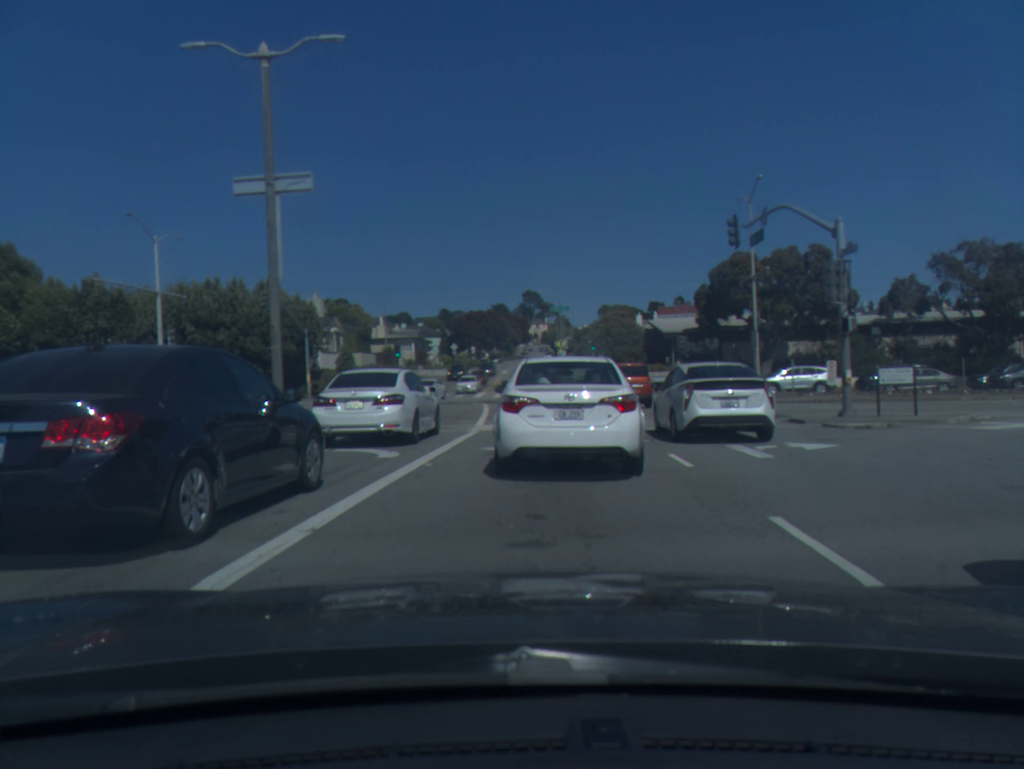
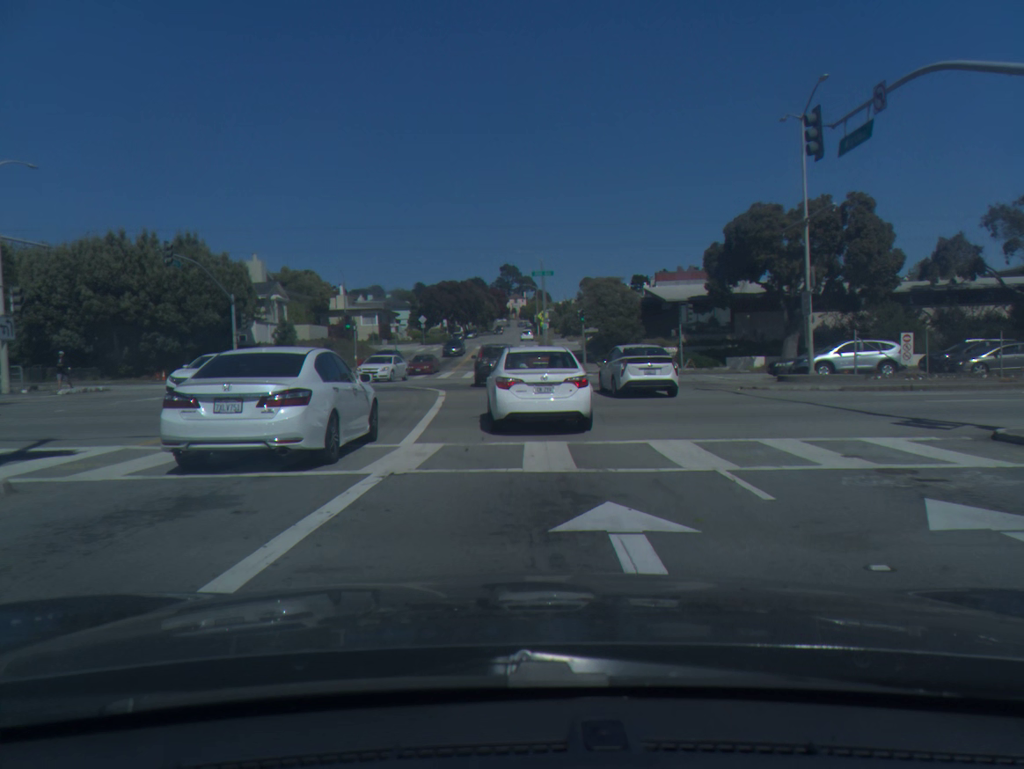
(+0.2, +10.1) m; +2°
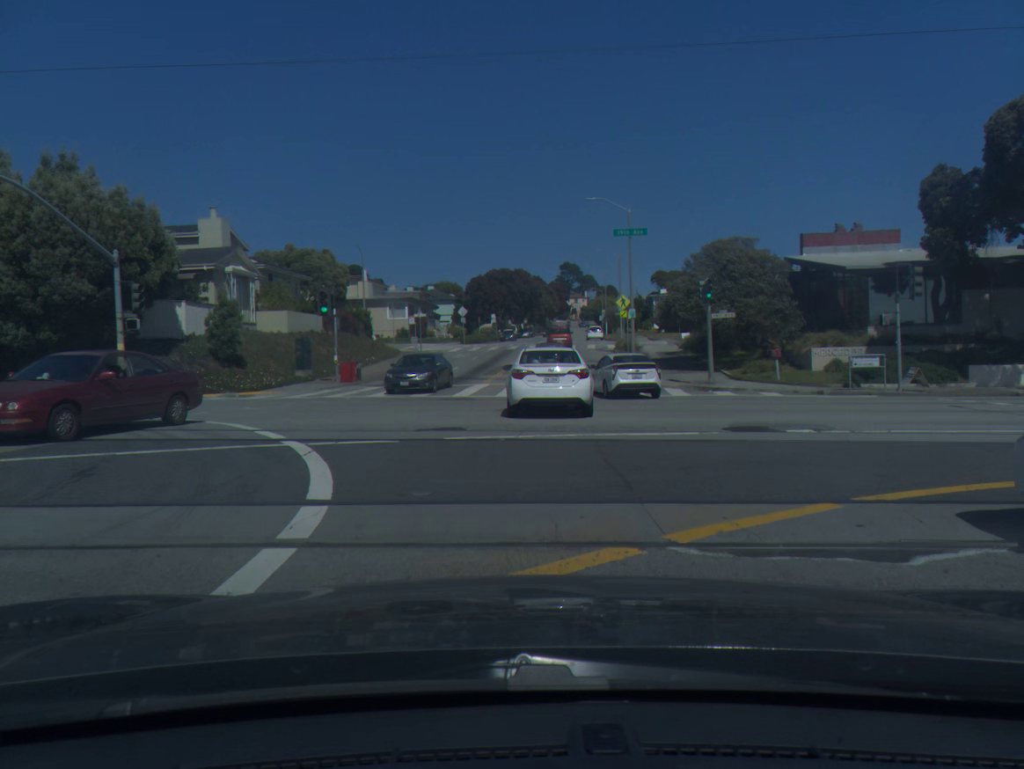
(-0.7, +21.4) m; -4°
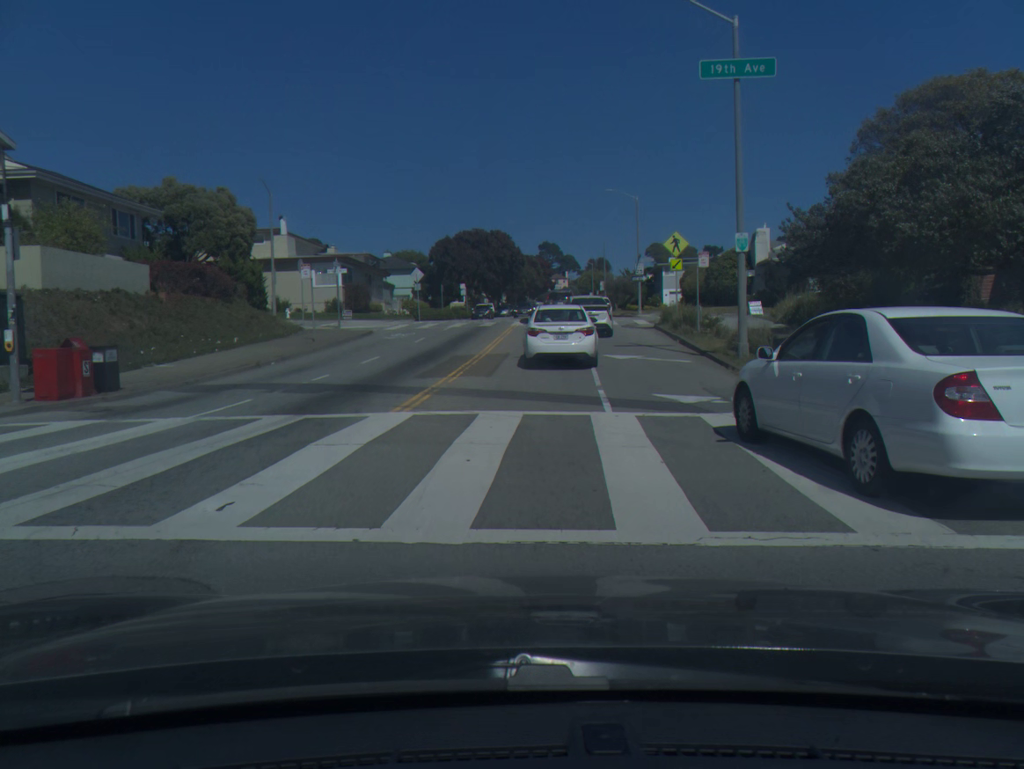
(0.0, +22.3) m; +2°
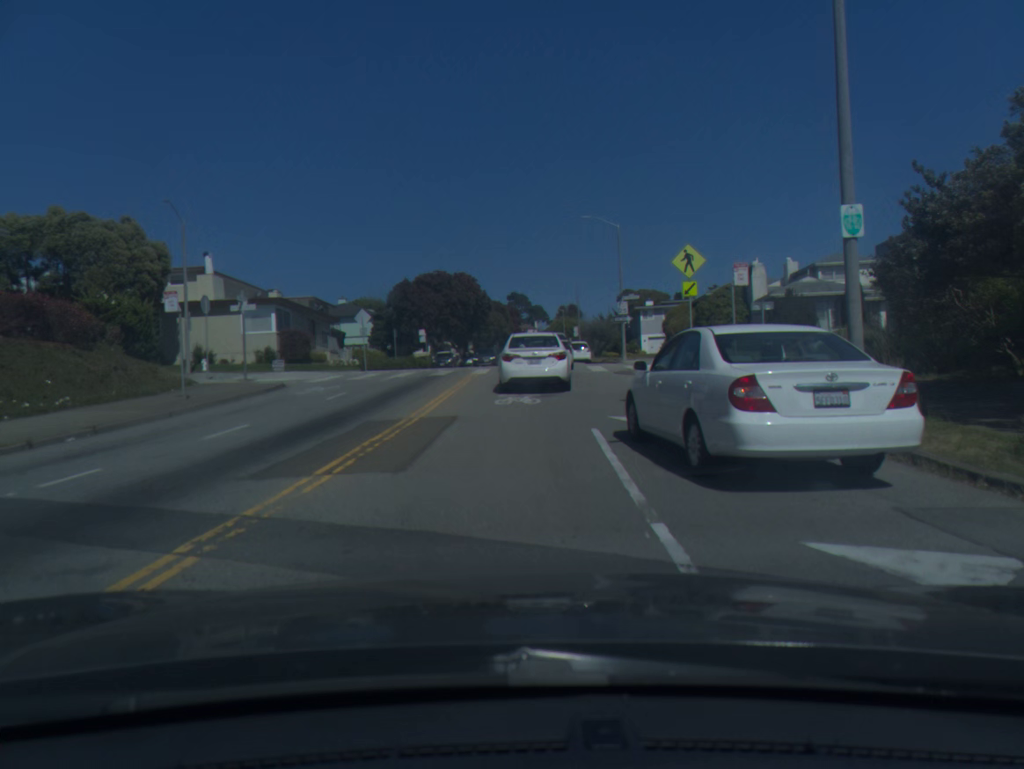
(+0.2, +8.6) m; +2°
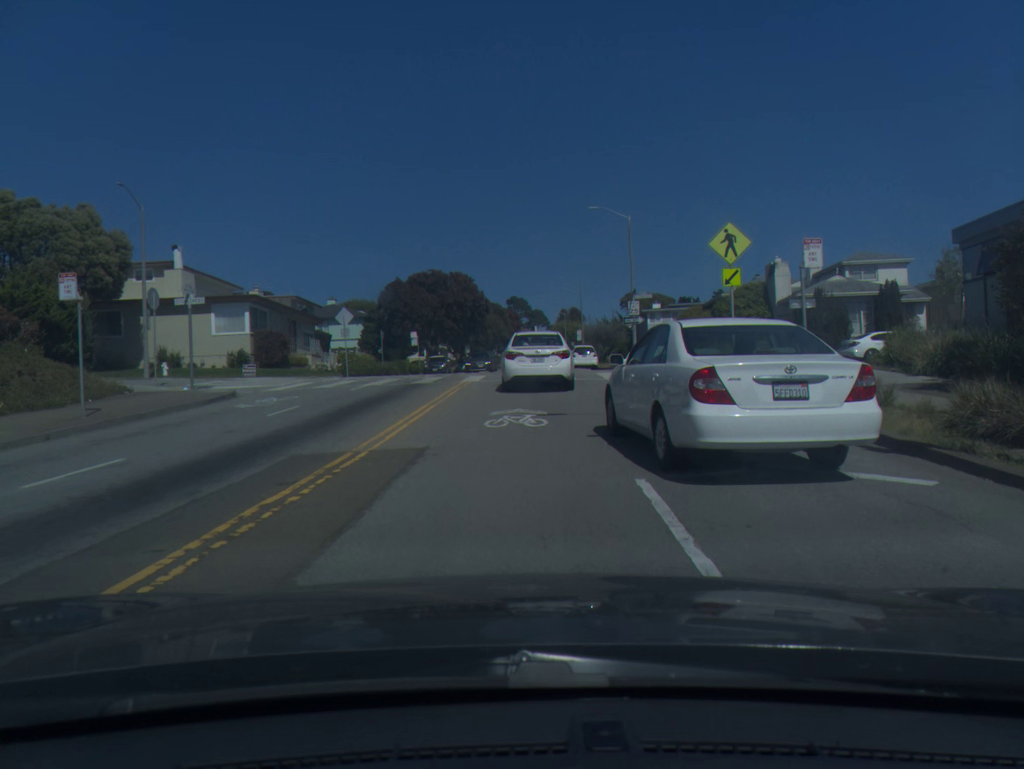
(0.0, +4.4) m; 0°
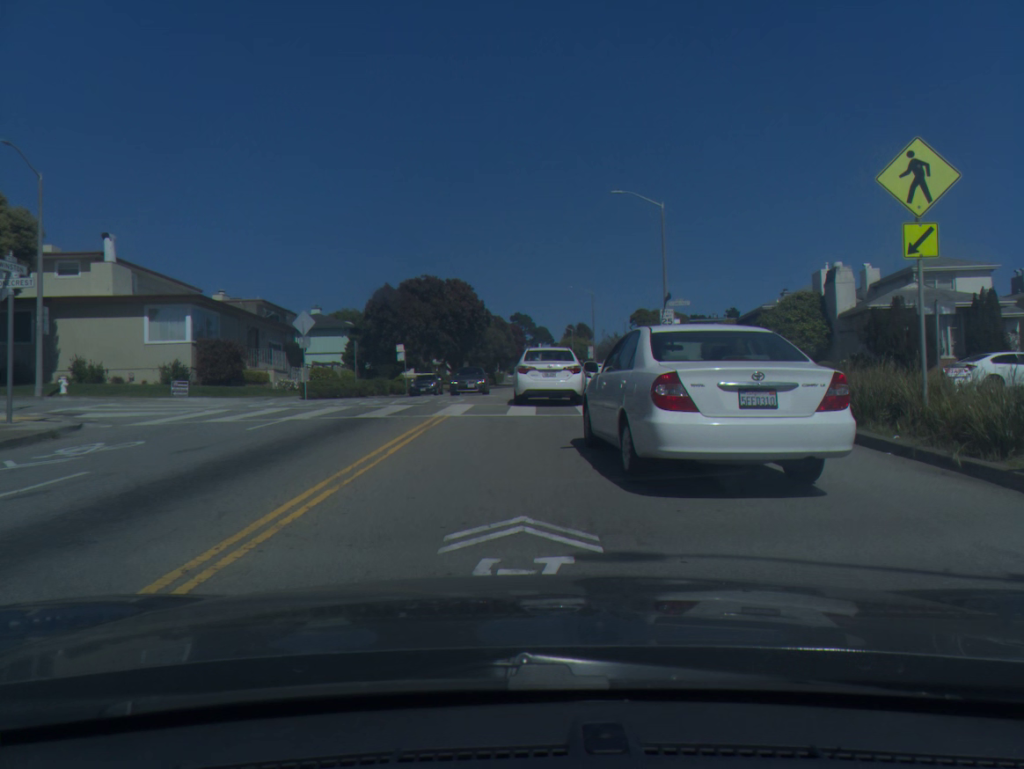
(0.0, +8.6) m; 0°
